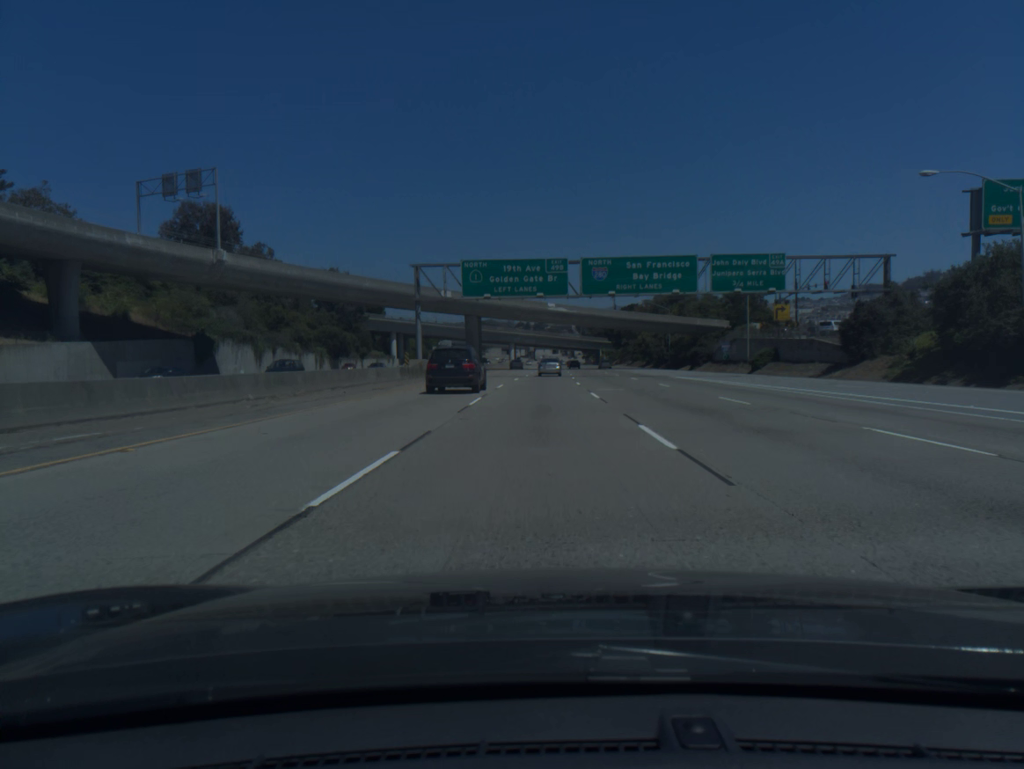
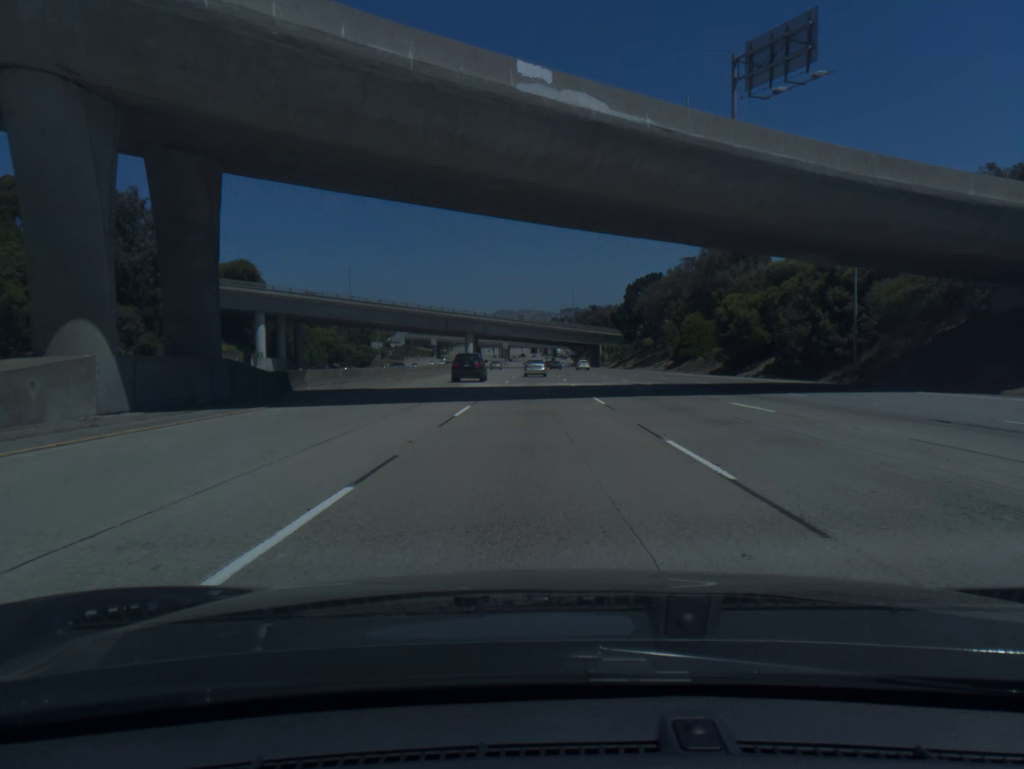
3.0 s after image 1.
(+0.9, +88.3) m; +2°
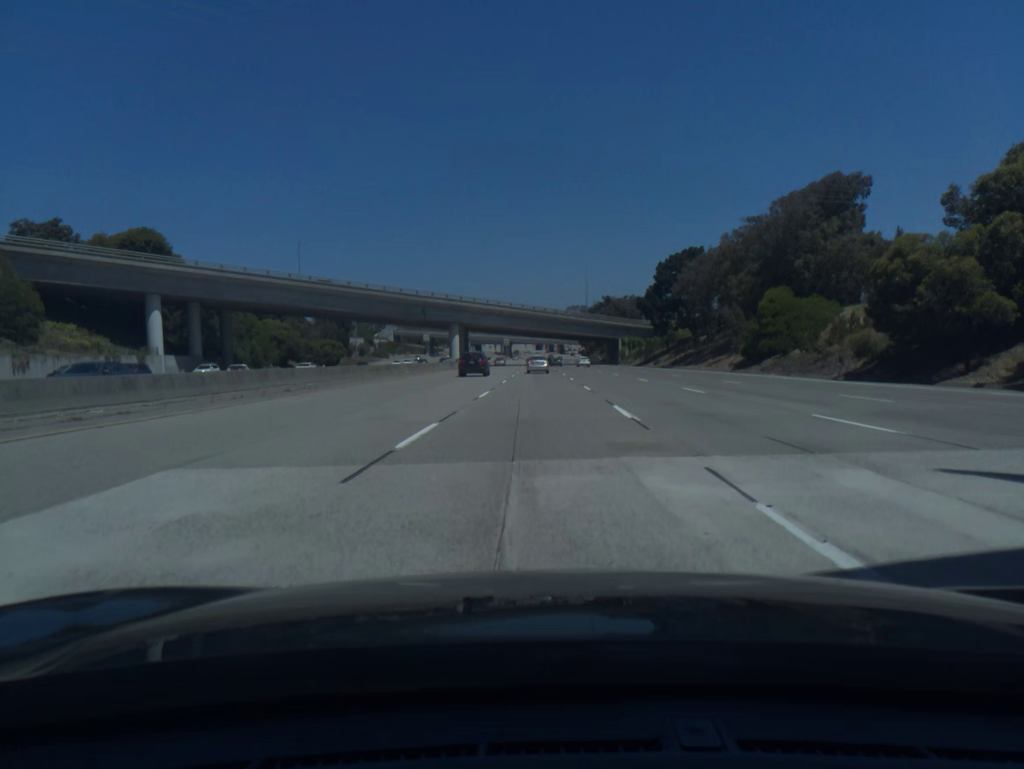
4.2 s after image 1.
(-0.1, +35.6) m; 0°
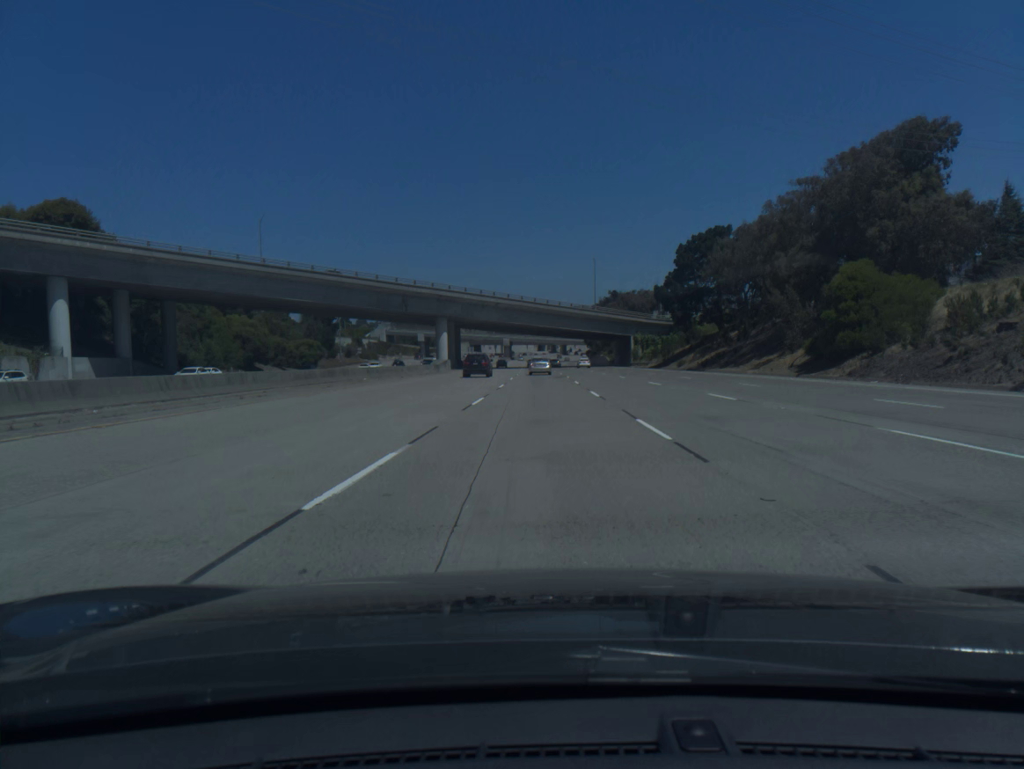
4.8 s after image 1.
(0.0, +17.9) m; 0°
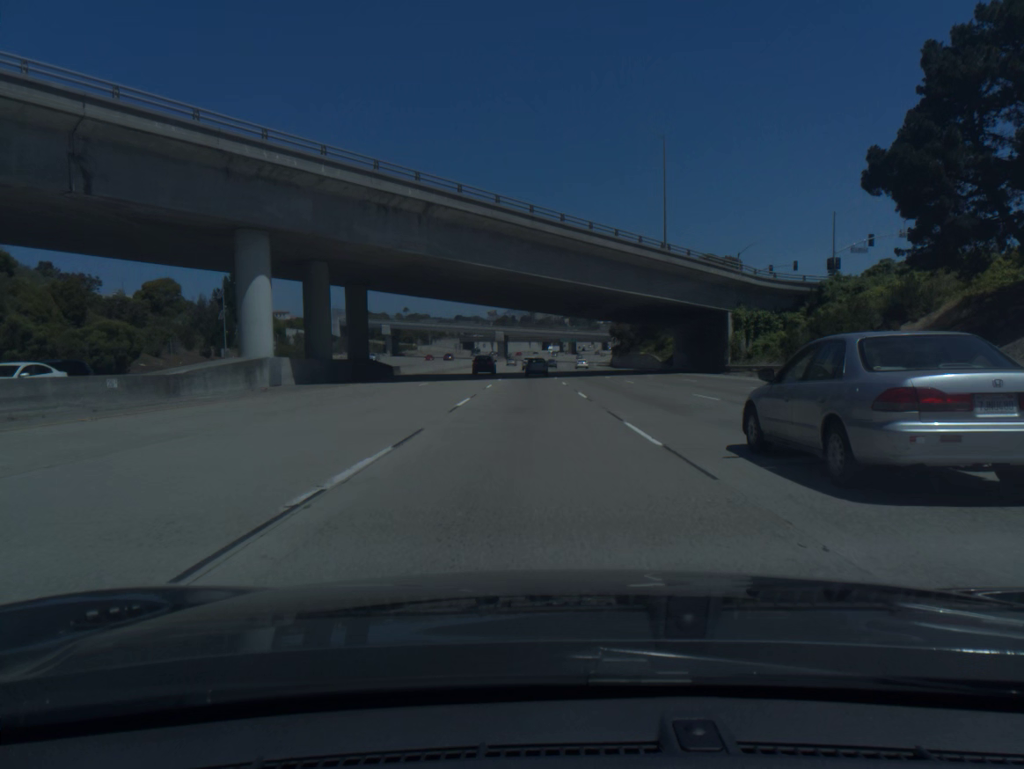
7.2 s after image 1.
(-0.2, +71.5) m; 0°
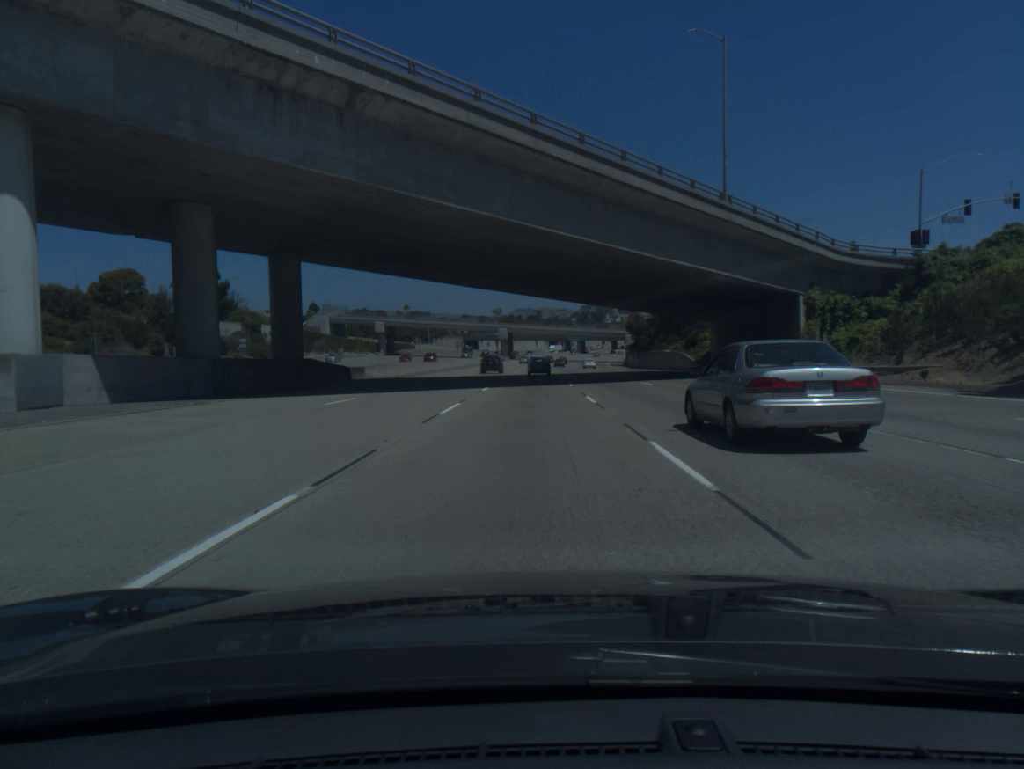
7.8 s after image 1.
(-0.1, +17.8) m; 0°
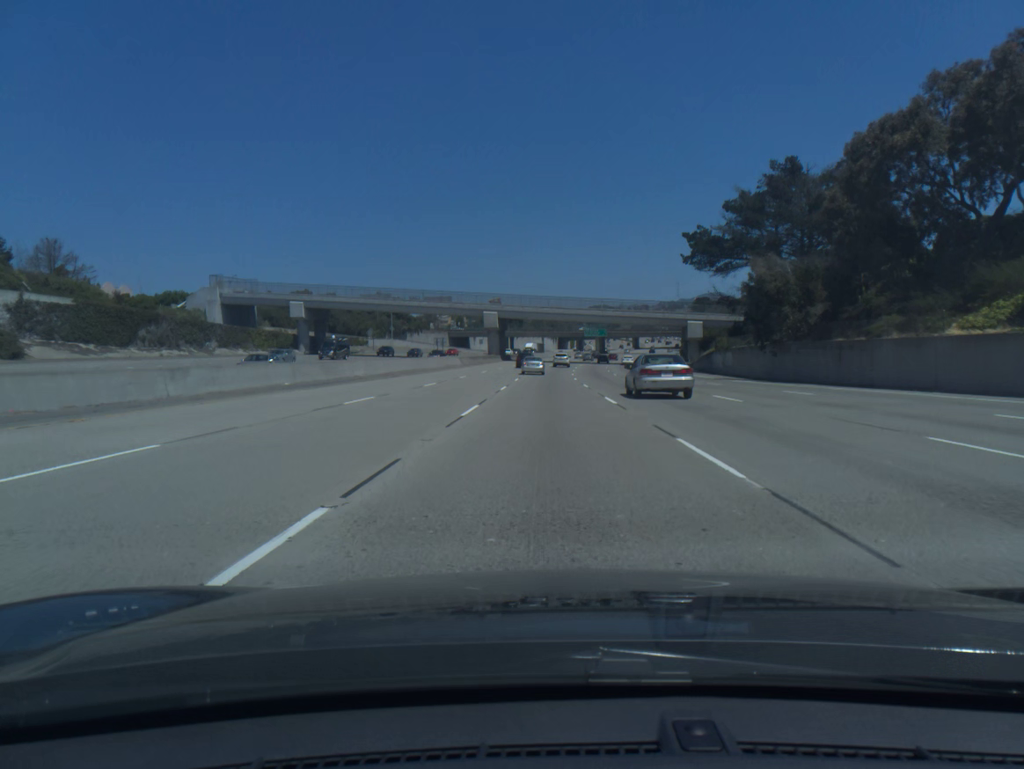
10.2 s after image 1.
(-0.8, +71.1) m; -1°
